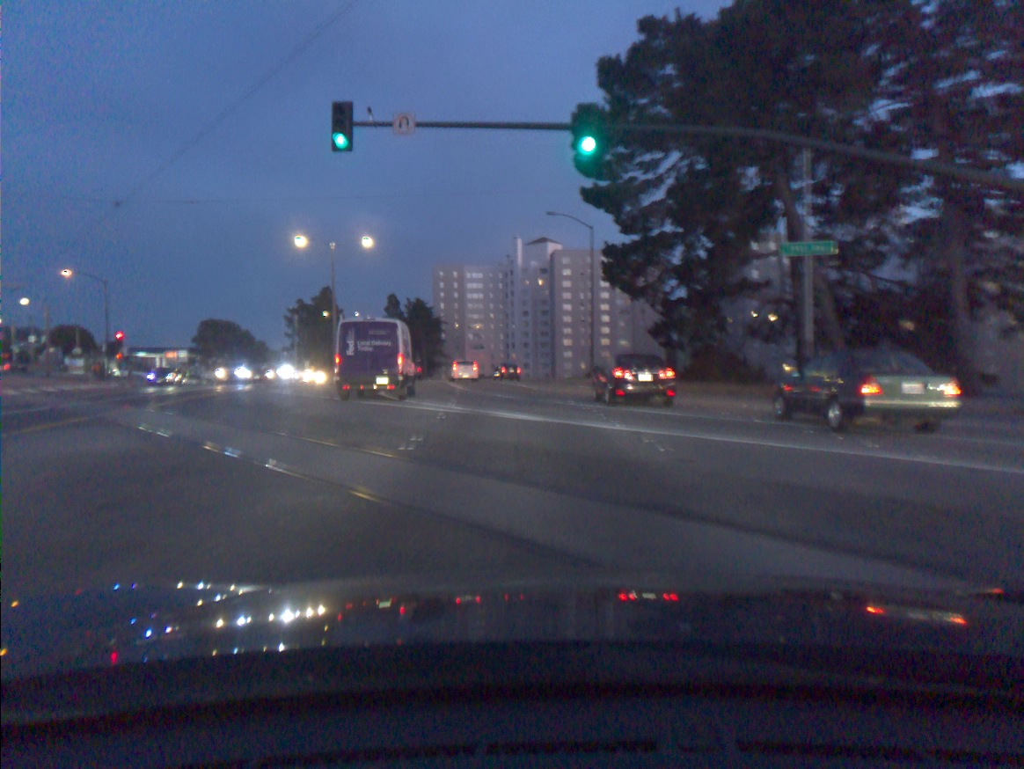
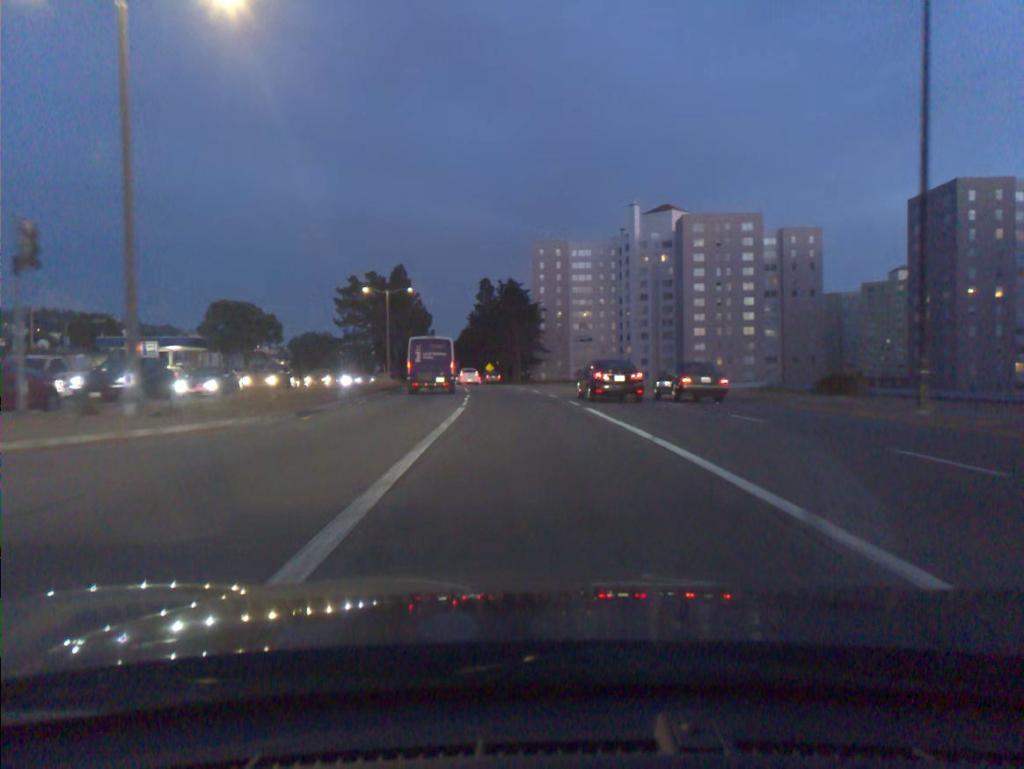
(-2.0, +36.3) m; -8°
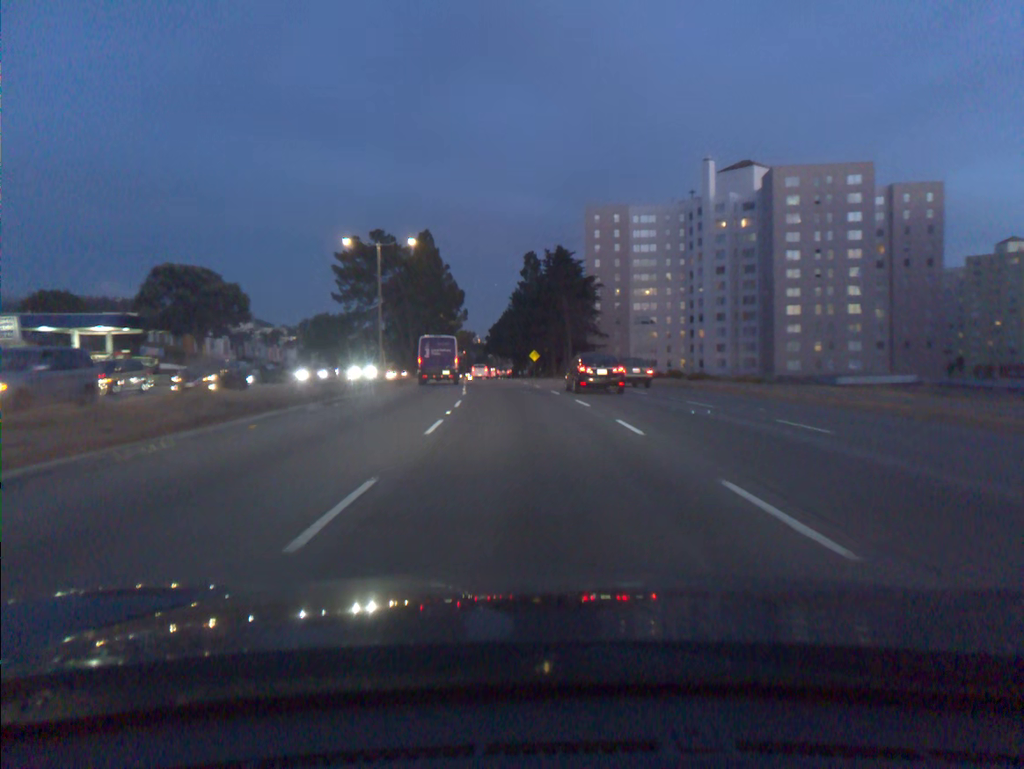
(-0.7, +25.2) m; -3°
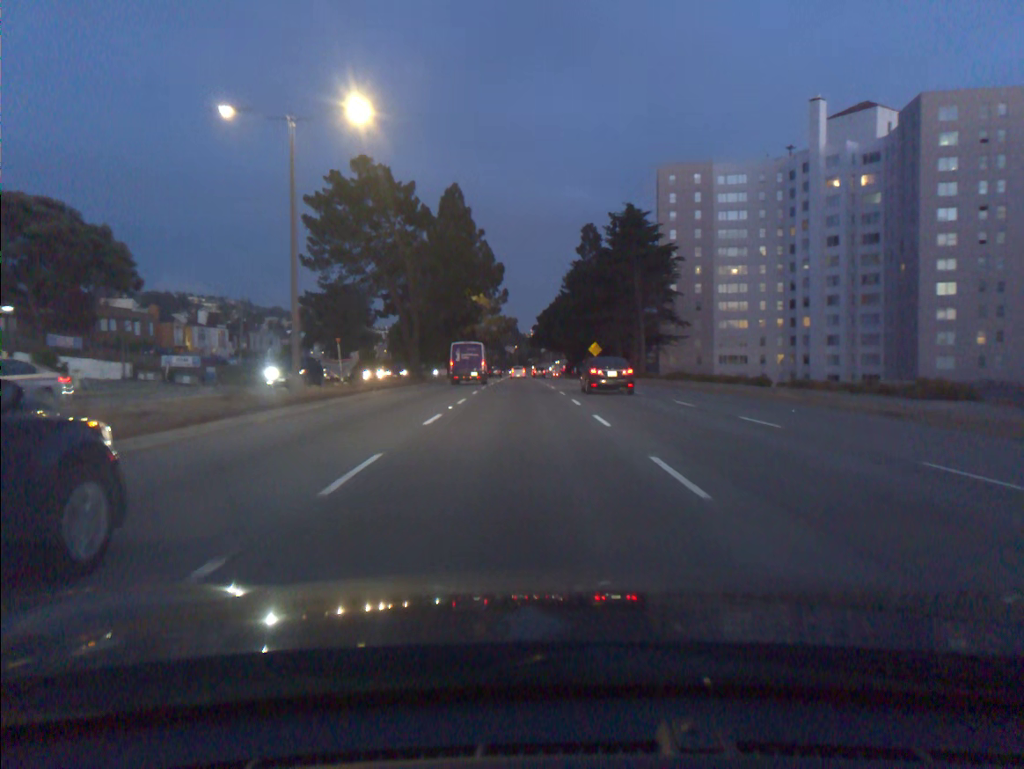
(-0.9, +27.6) m; -4°
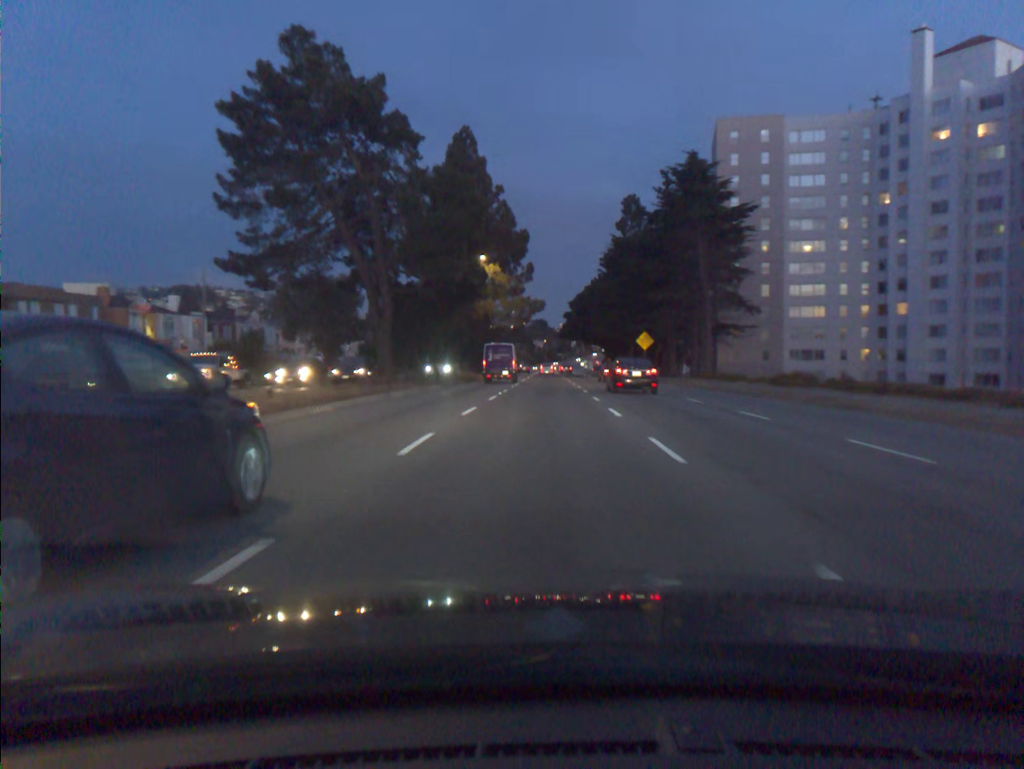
(-0.4, +19.6) m; -2°
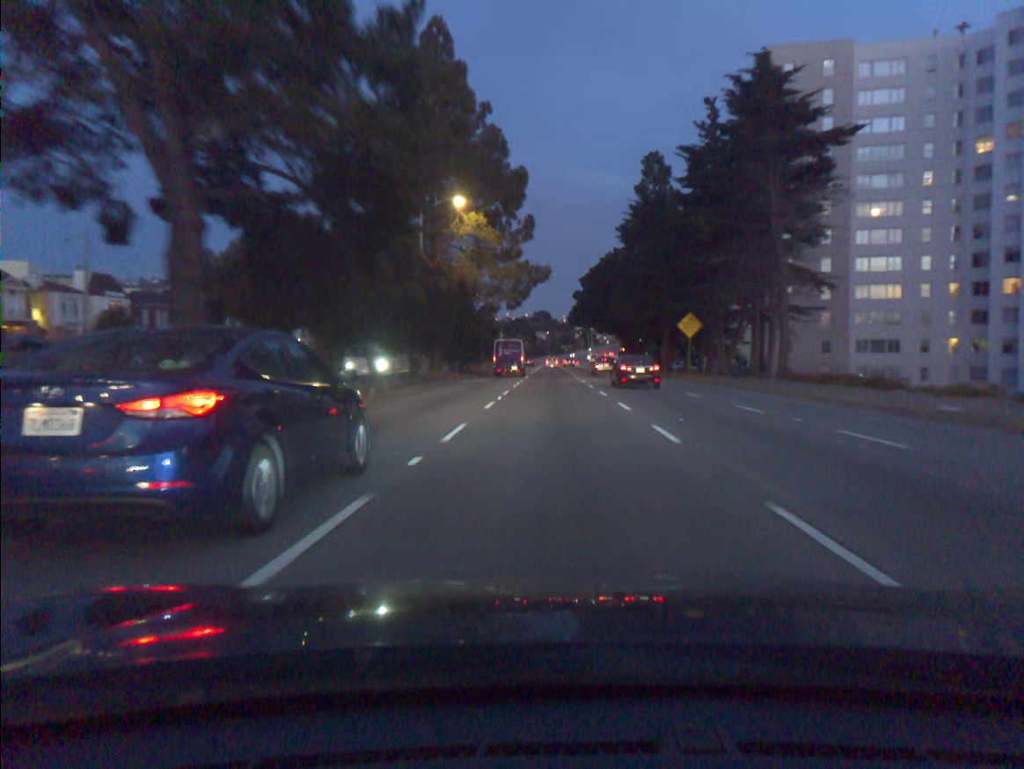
(-0.1, +20.5) m; 0°
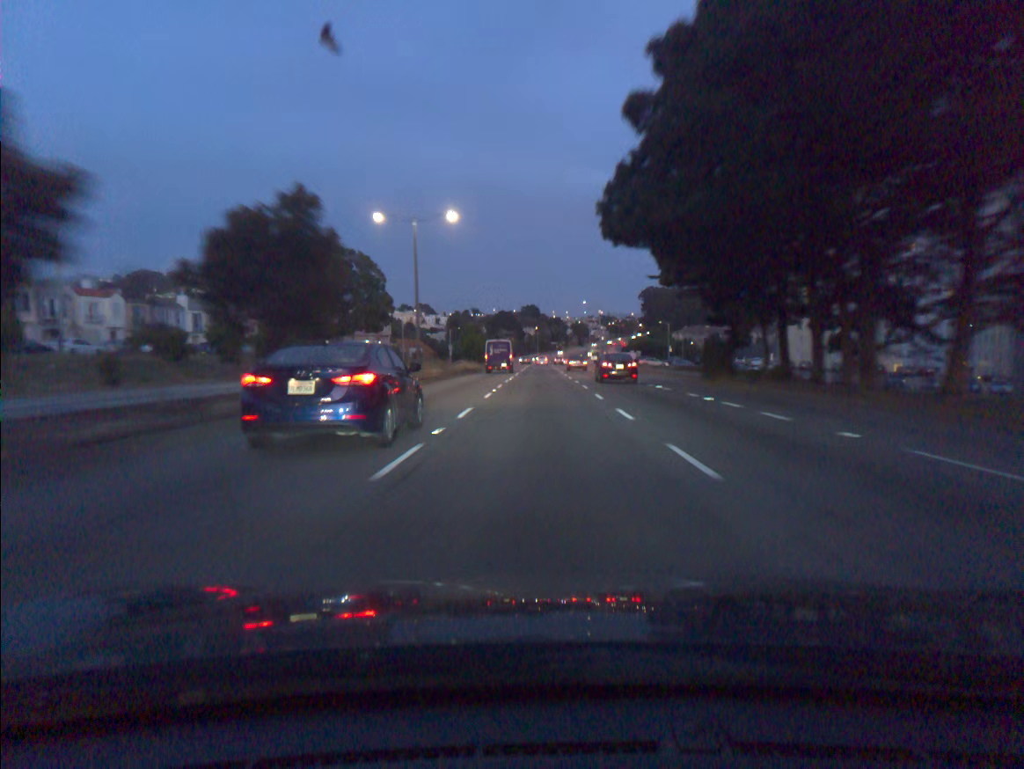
(+0.7, +55.2) m; +1°
